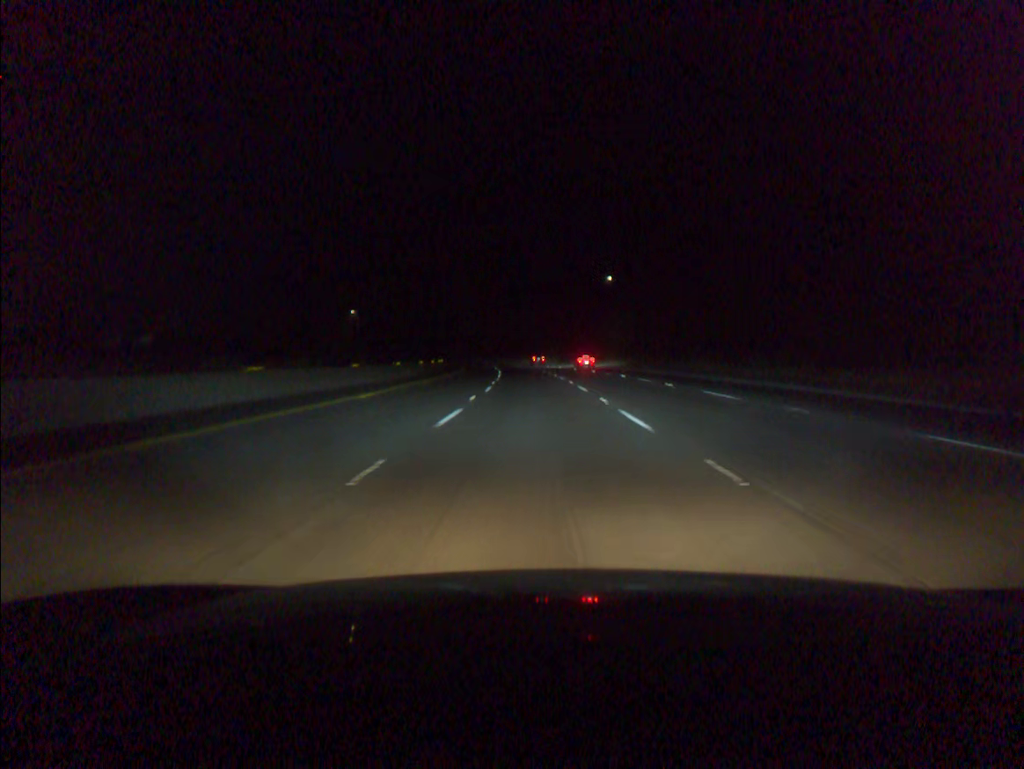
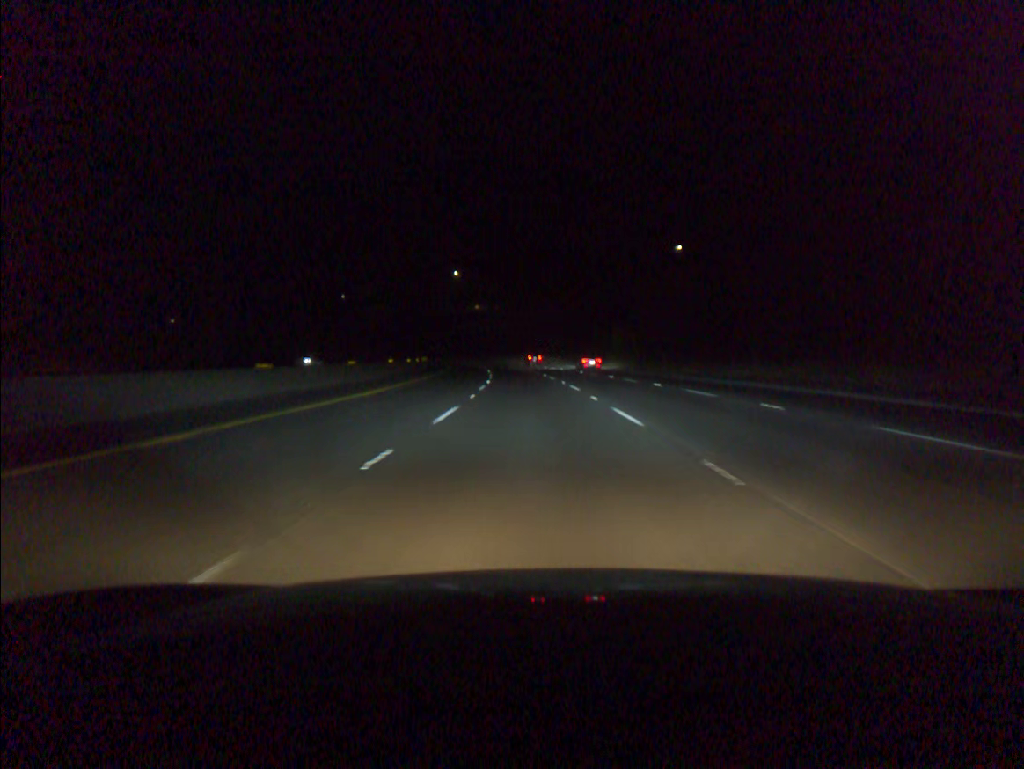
(-1.2, +57.2) m; -3°
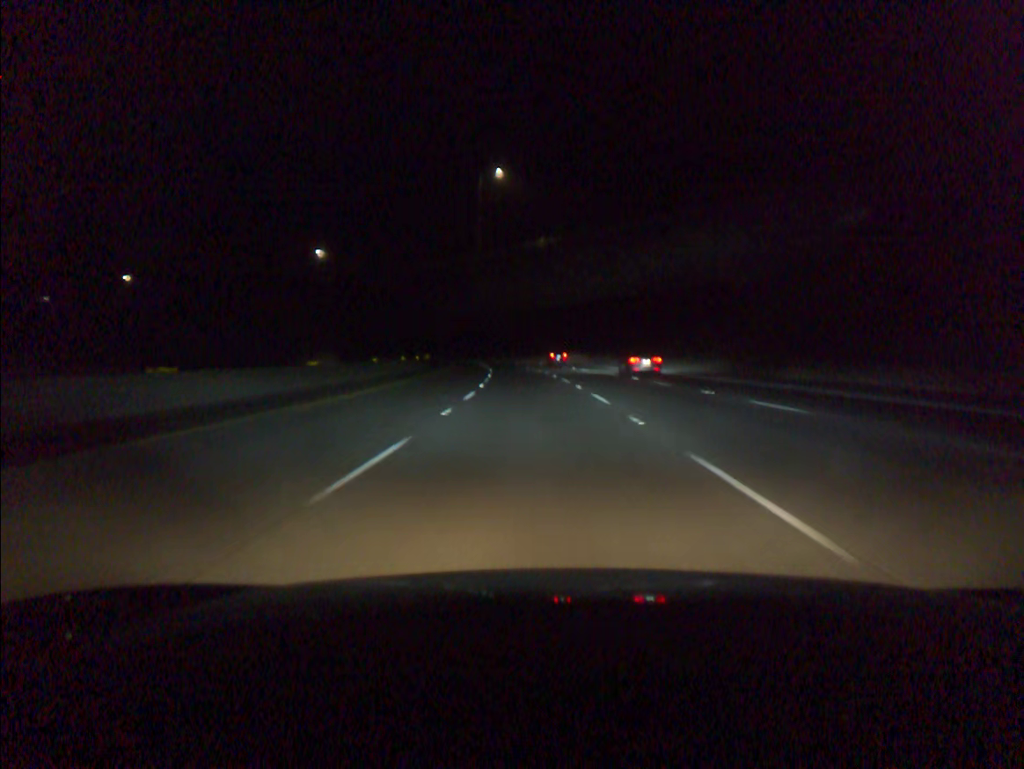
(-5.3, +95.2) m; -7°
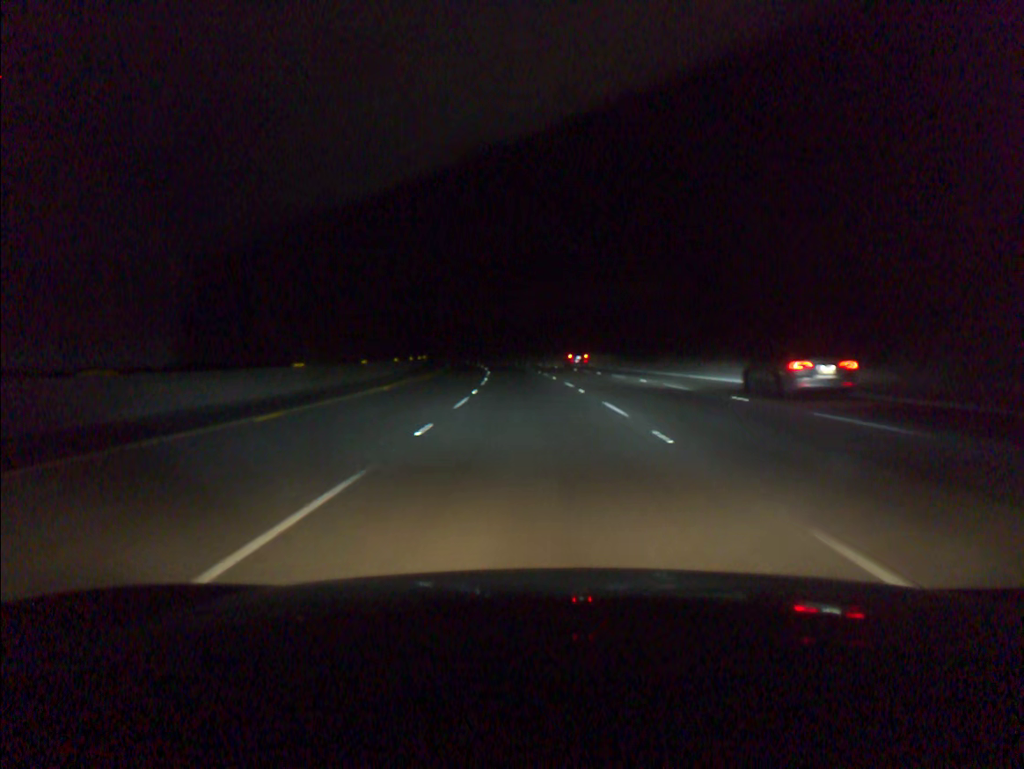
(-3.3, +76.1) m; -5°
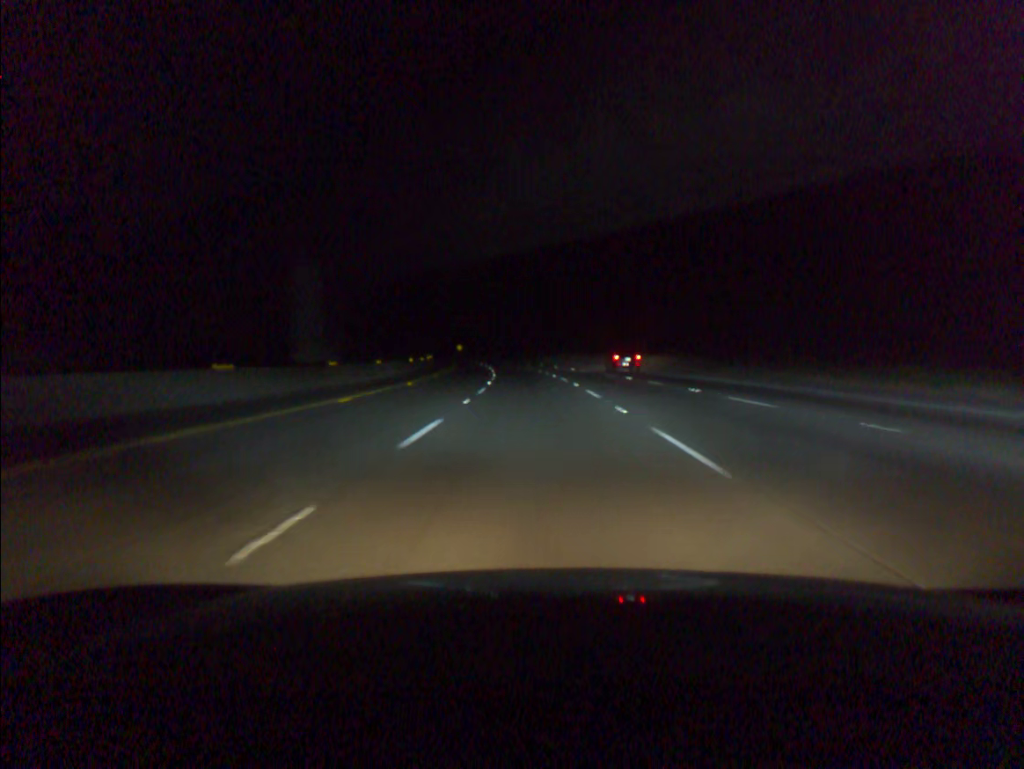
(-5.7, +94.8) m; -7°
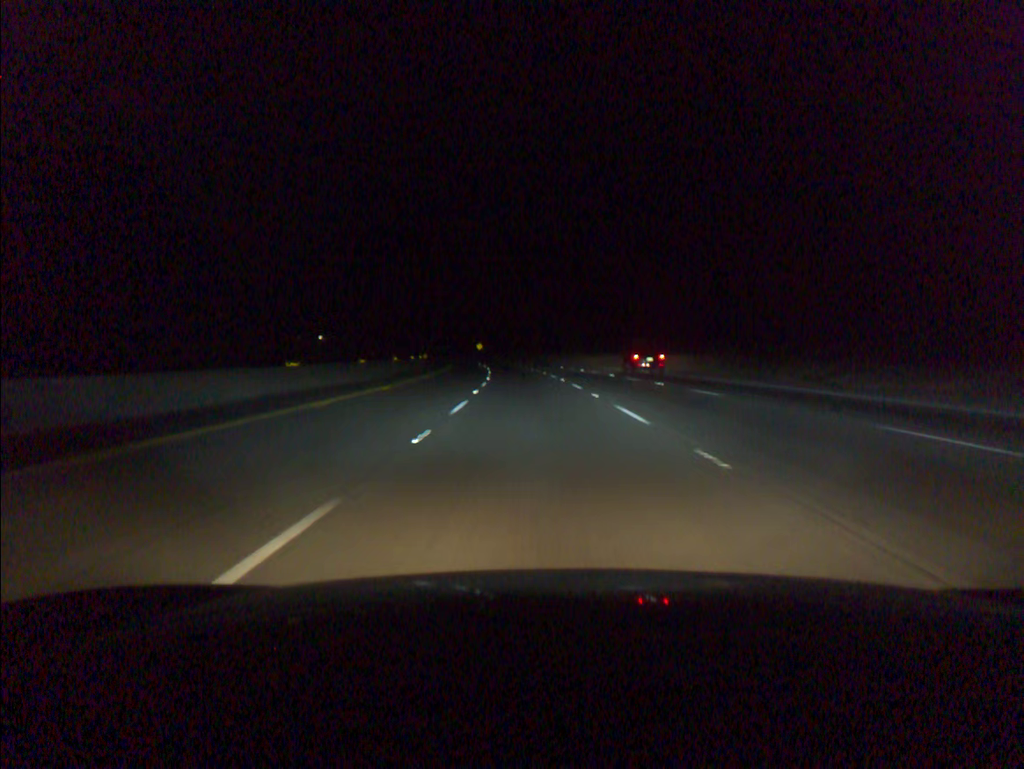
(-0.8, +38.1) m; -2°
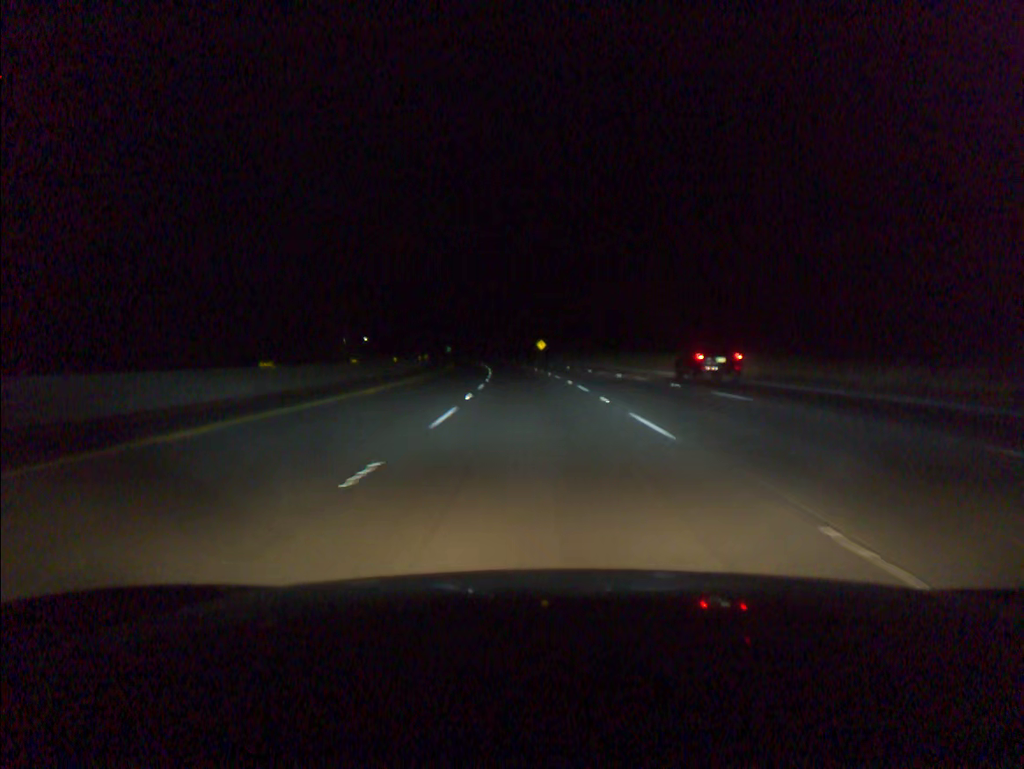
(-3.4, +76.2) m; -5°
